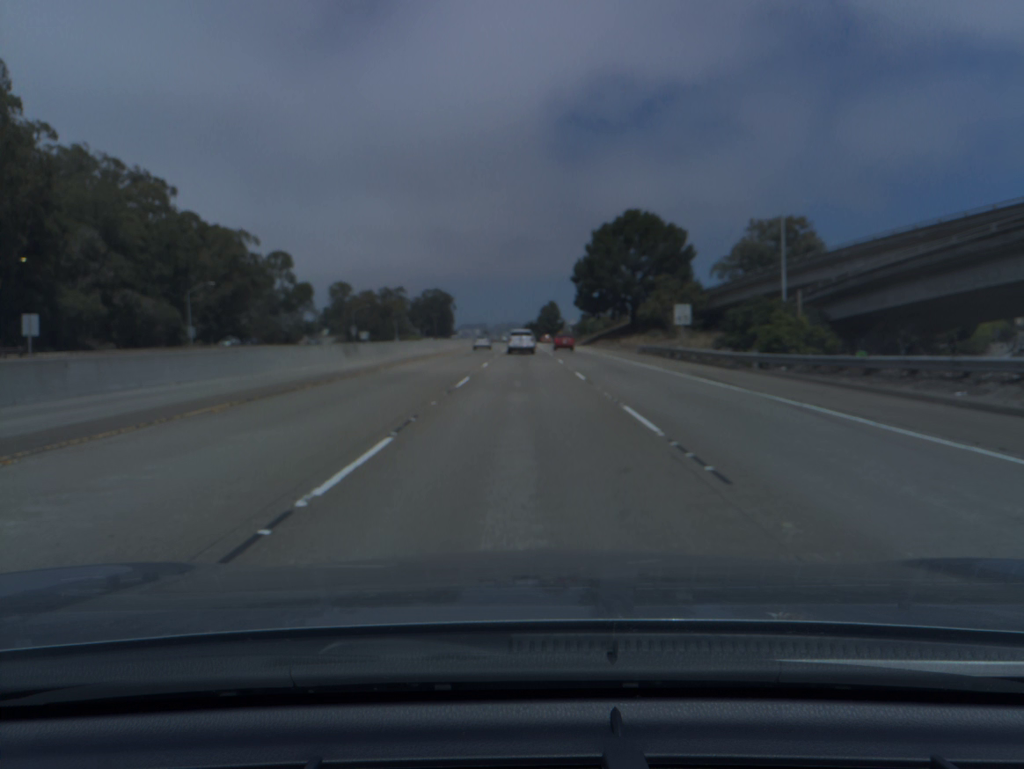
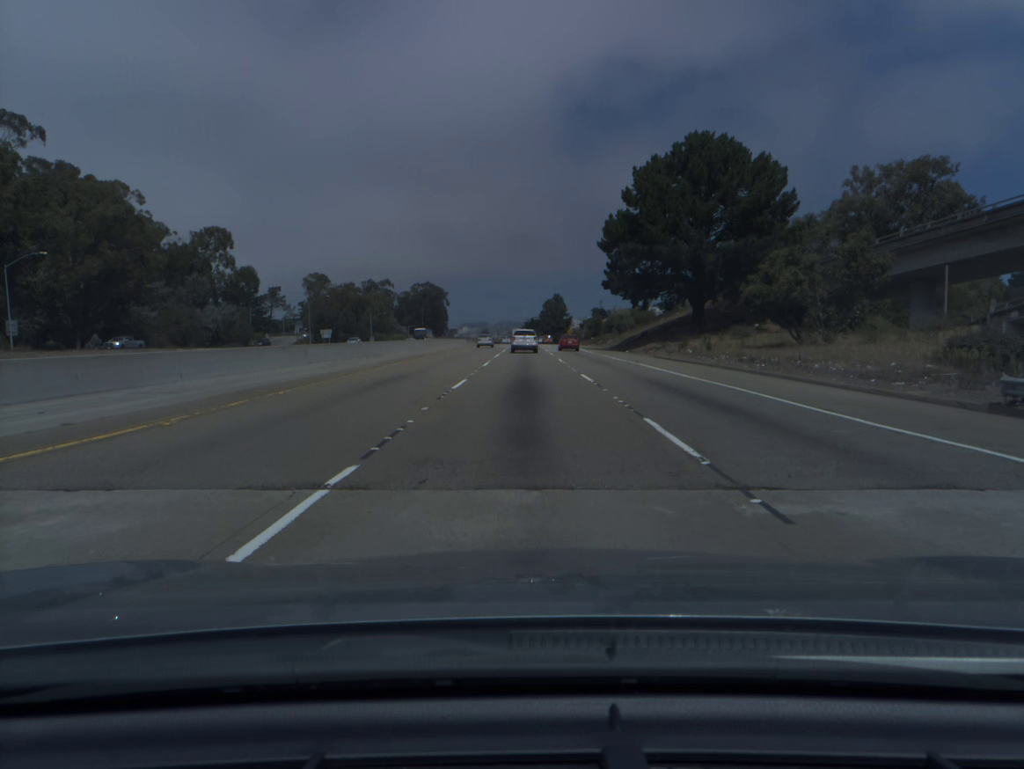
(0.0, +45.9) m; 0°
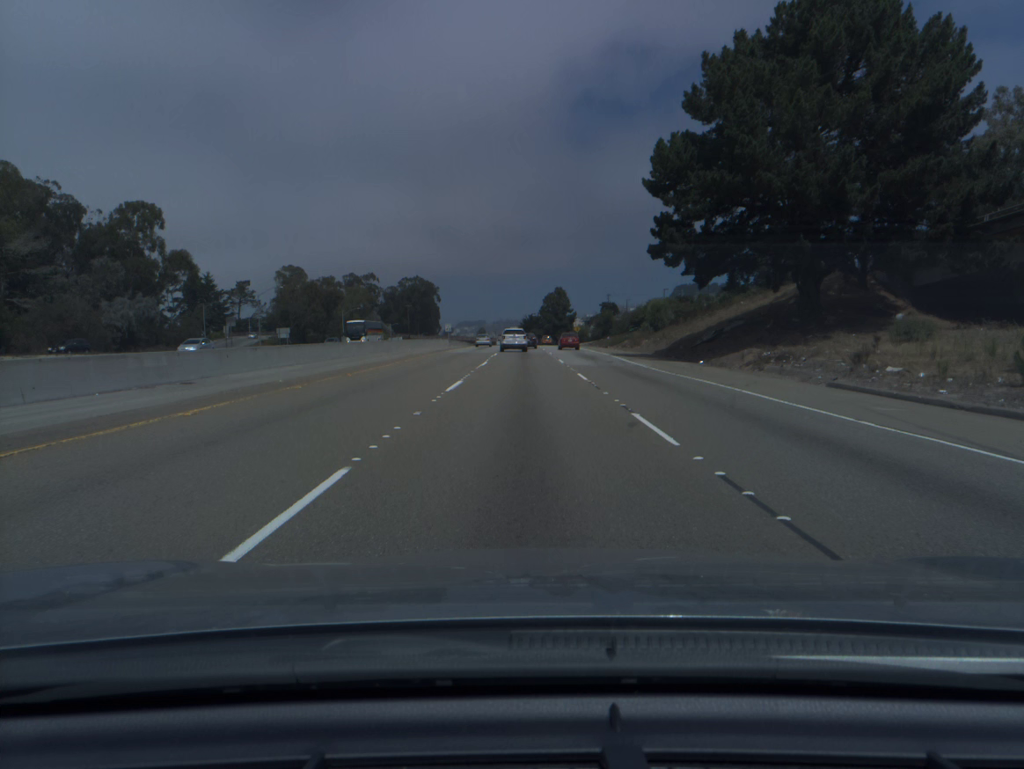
(0.0, +30.0) m; 0°
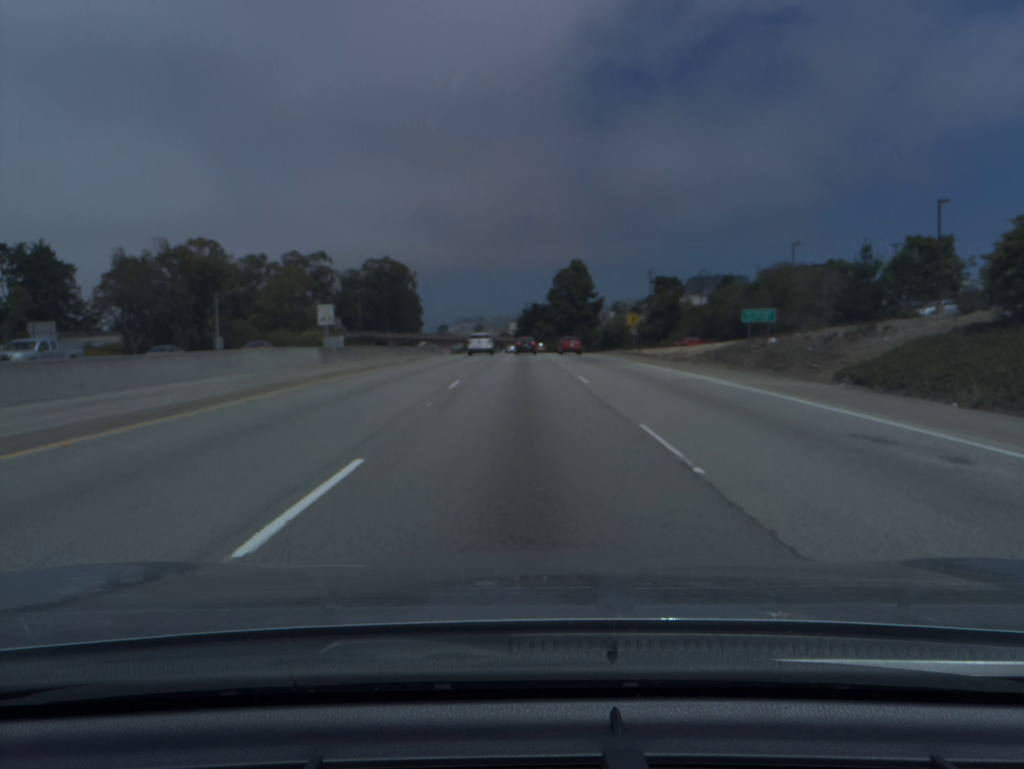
(0.0, +73.4) m; 0°
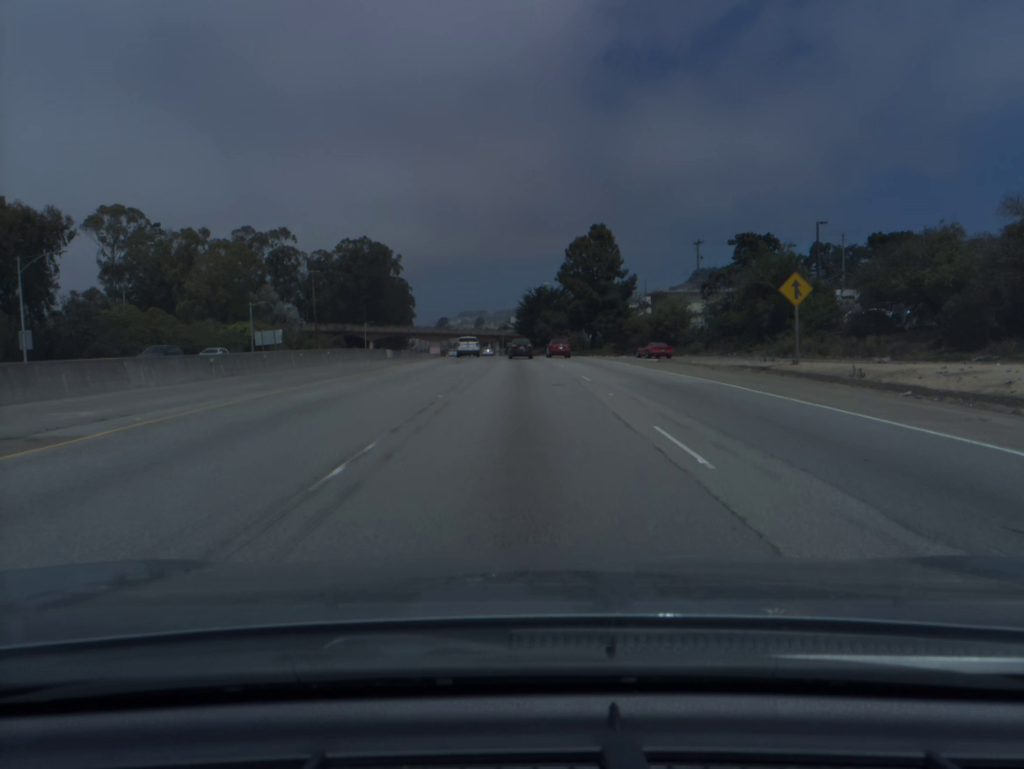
(0.0, +43.2) m; 0°
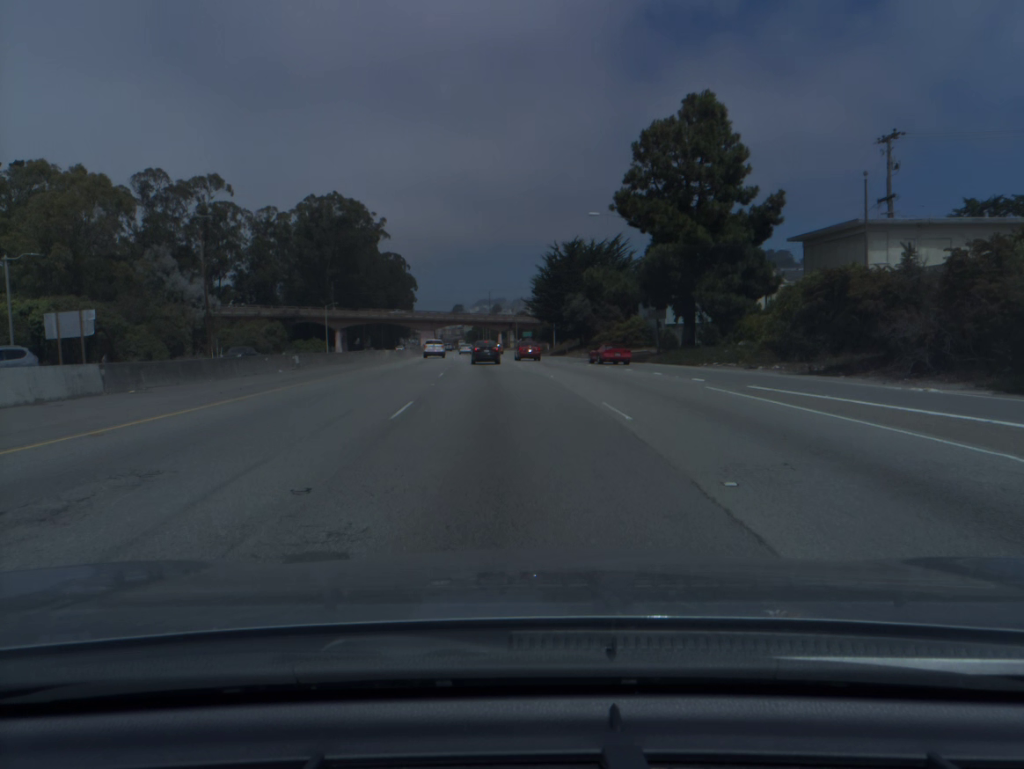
(-0.3, +54.4) m; -1°
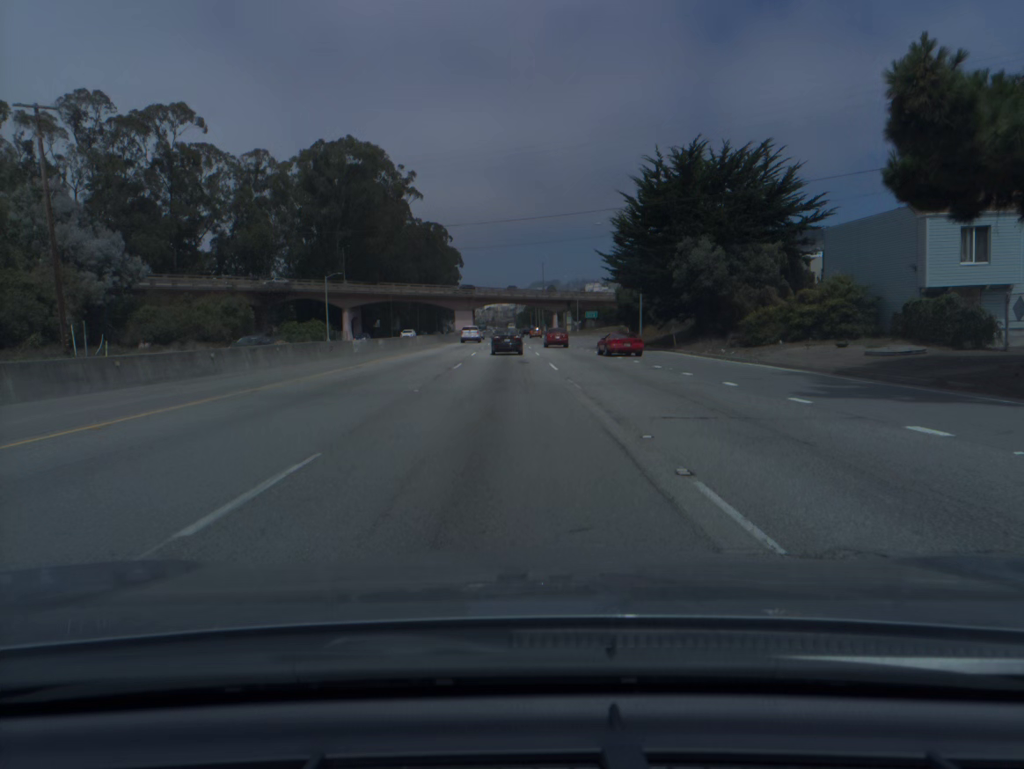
(-1.4, +37.7) m; -4°
